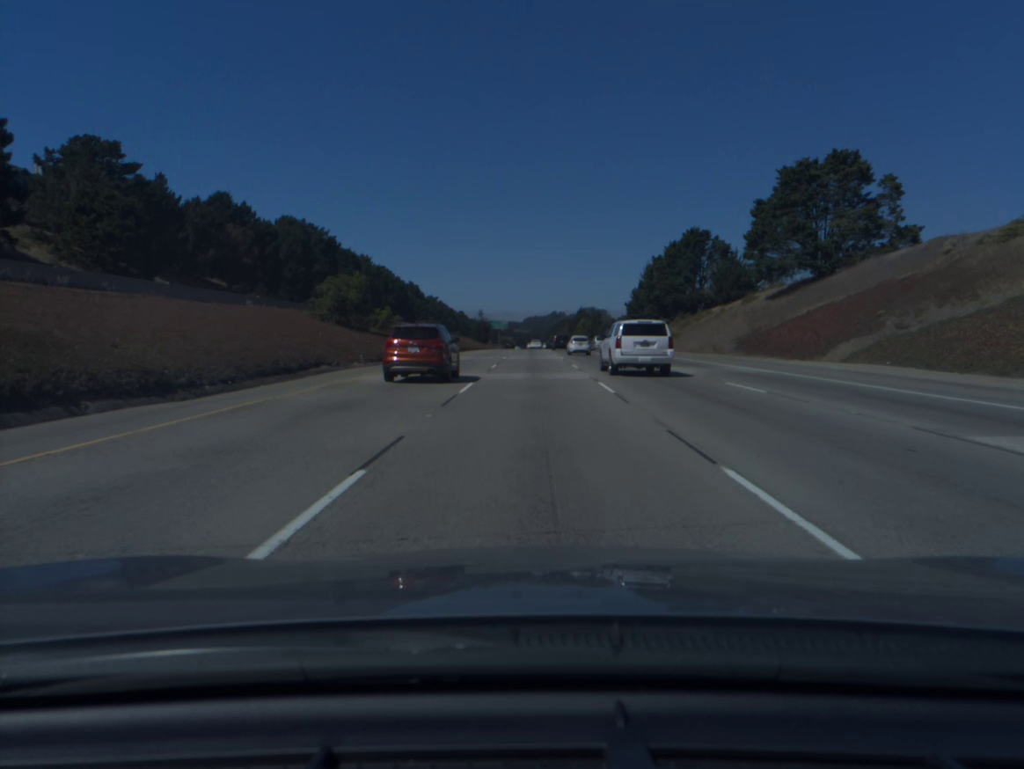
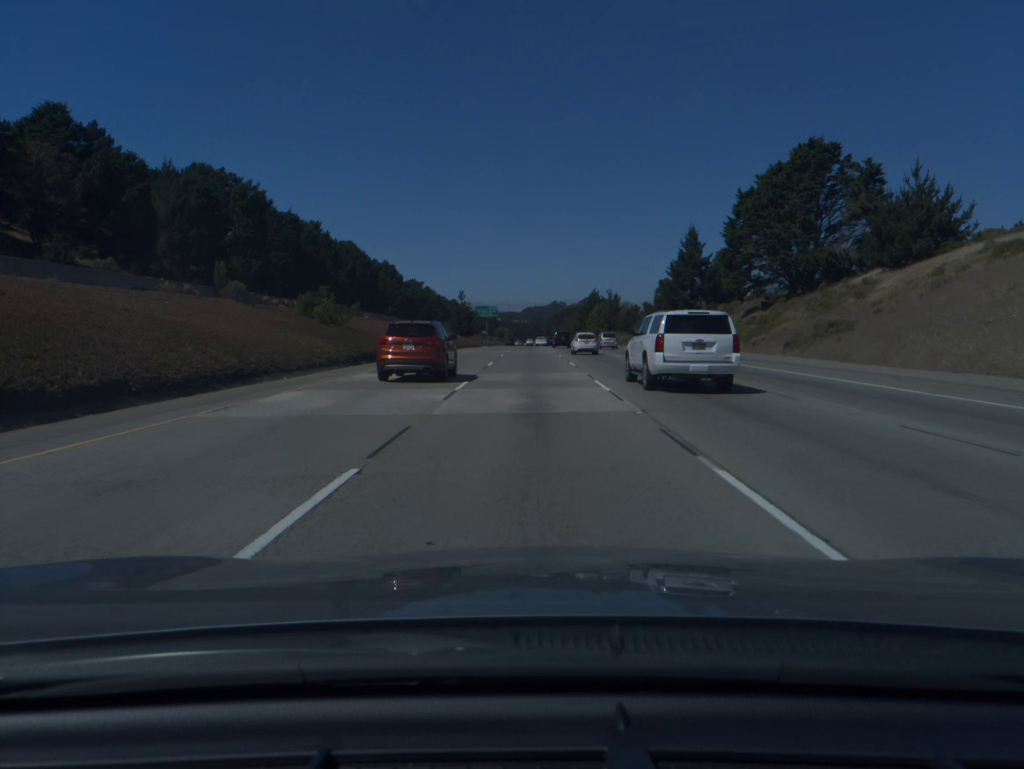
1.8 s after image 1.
(+0.1, +58.5) m; 0°
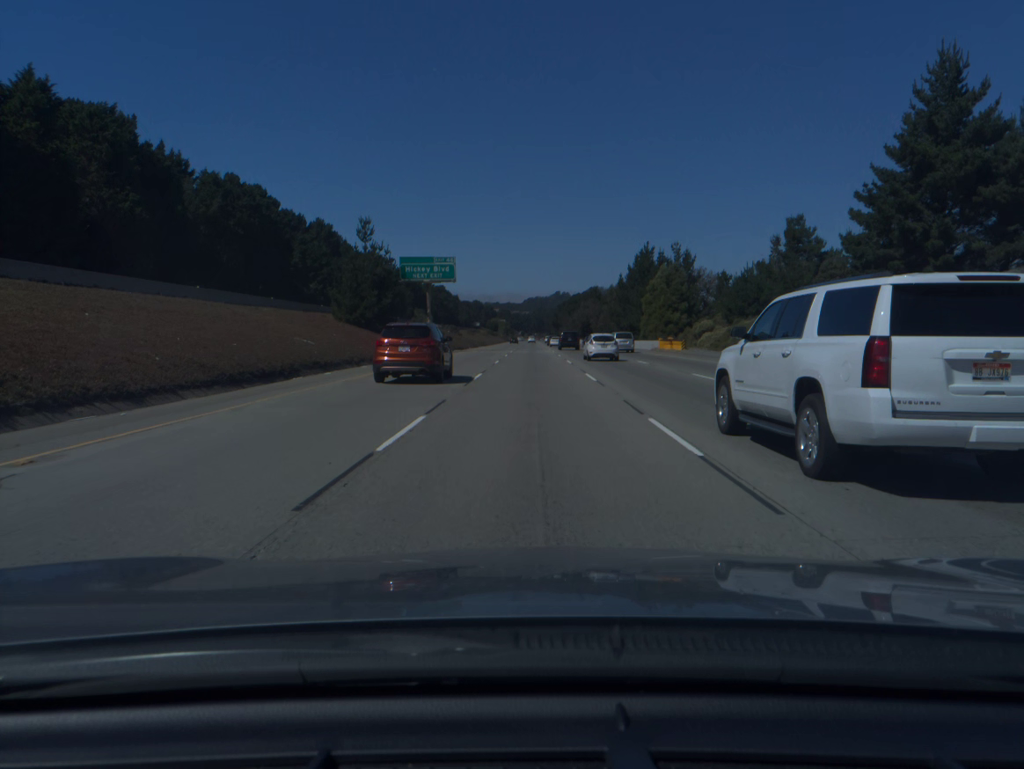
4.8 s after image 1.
(-0.1, +97.4) m; 0°
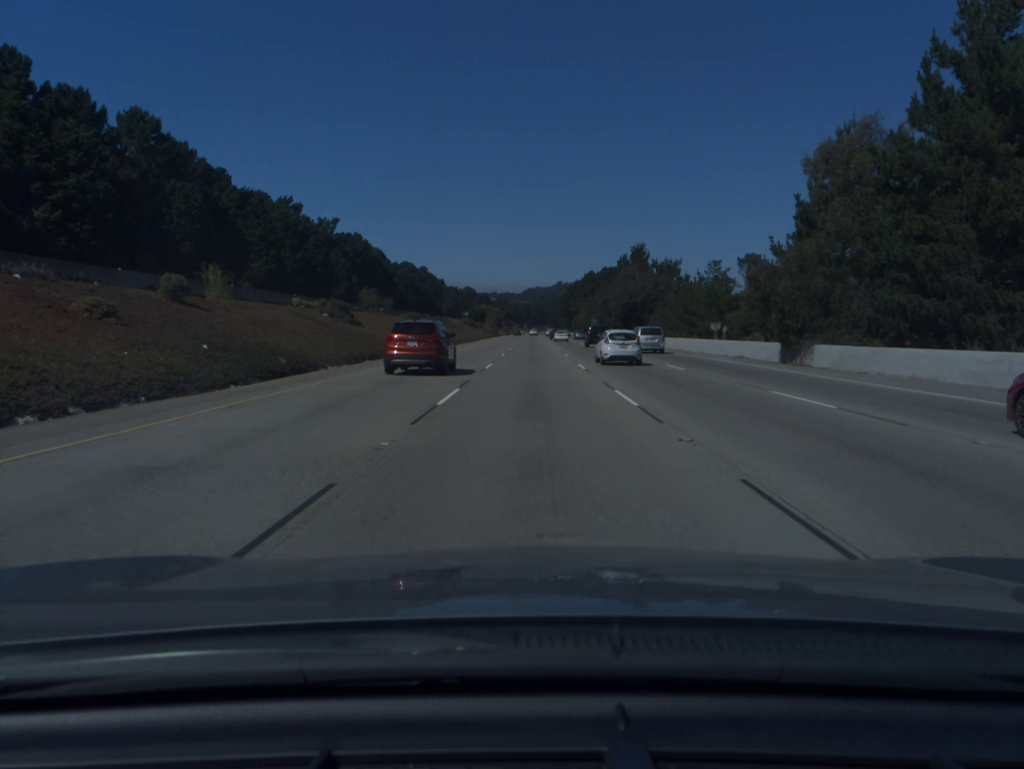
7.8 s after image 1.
(0.0, +96.8) m; 0°
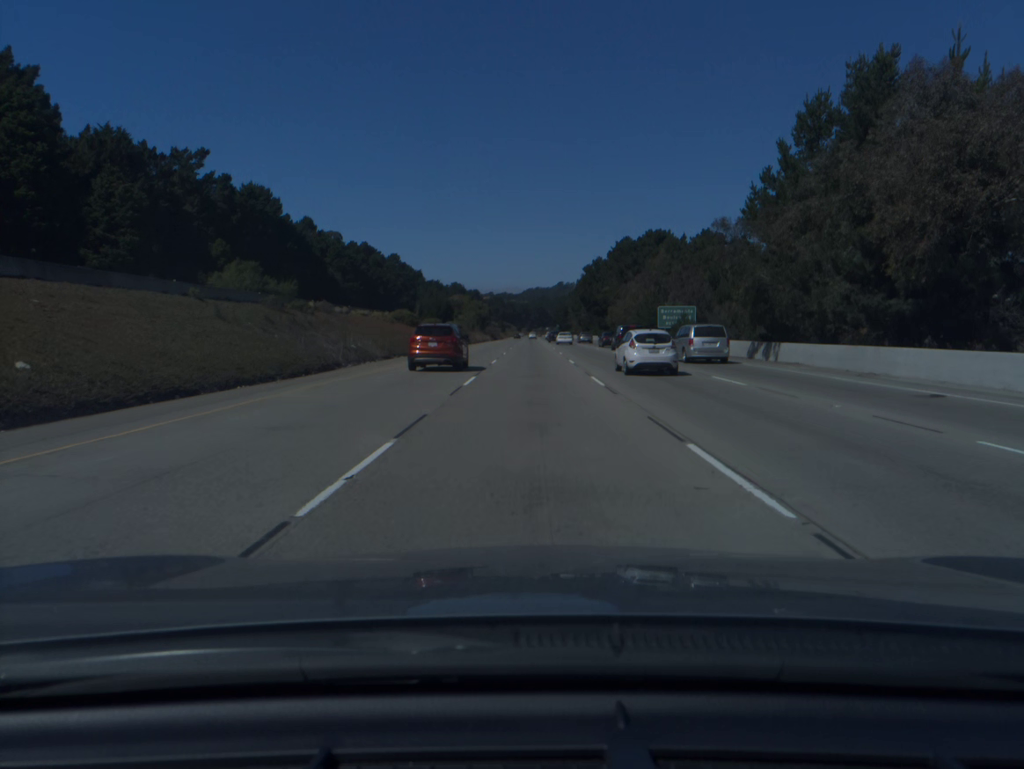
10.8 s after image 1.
(+0.2, +96.4) m; 0°
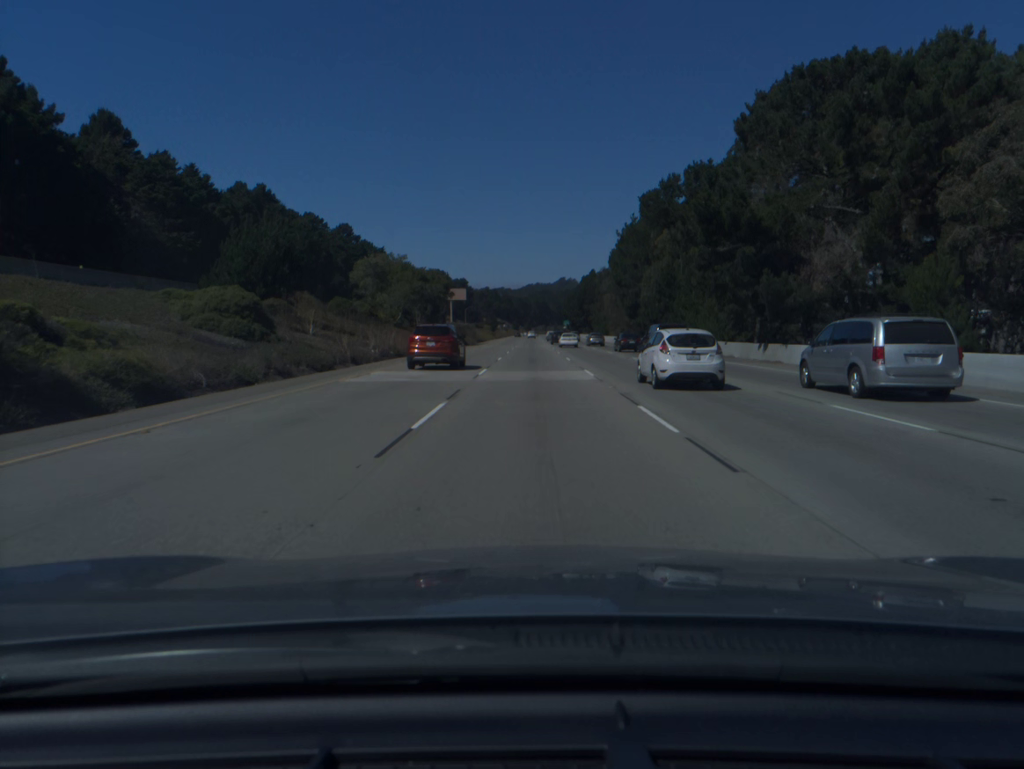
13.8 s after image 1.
(-0.1, +96.9) m; 0°
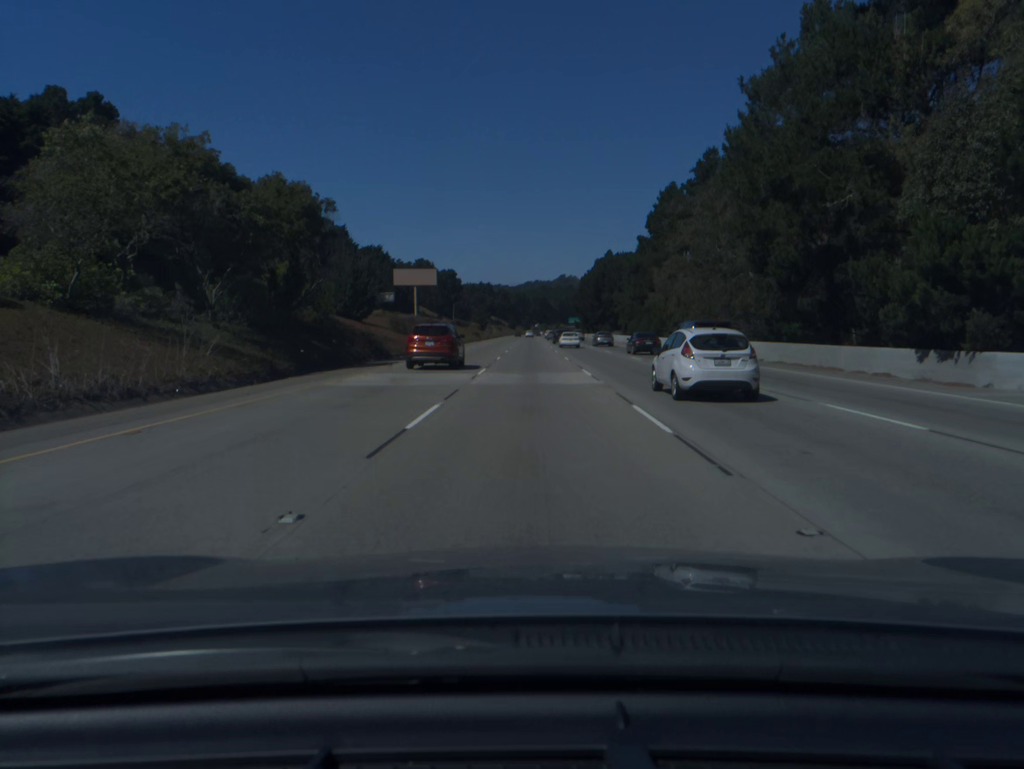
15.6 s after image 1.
(+0.1, +58.4) m; 0°
